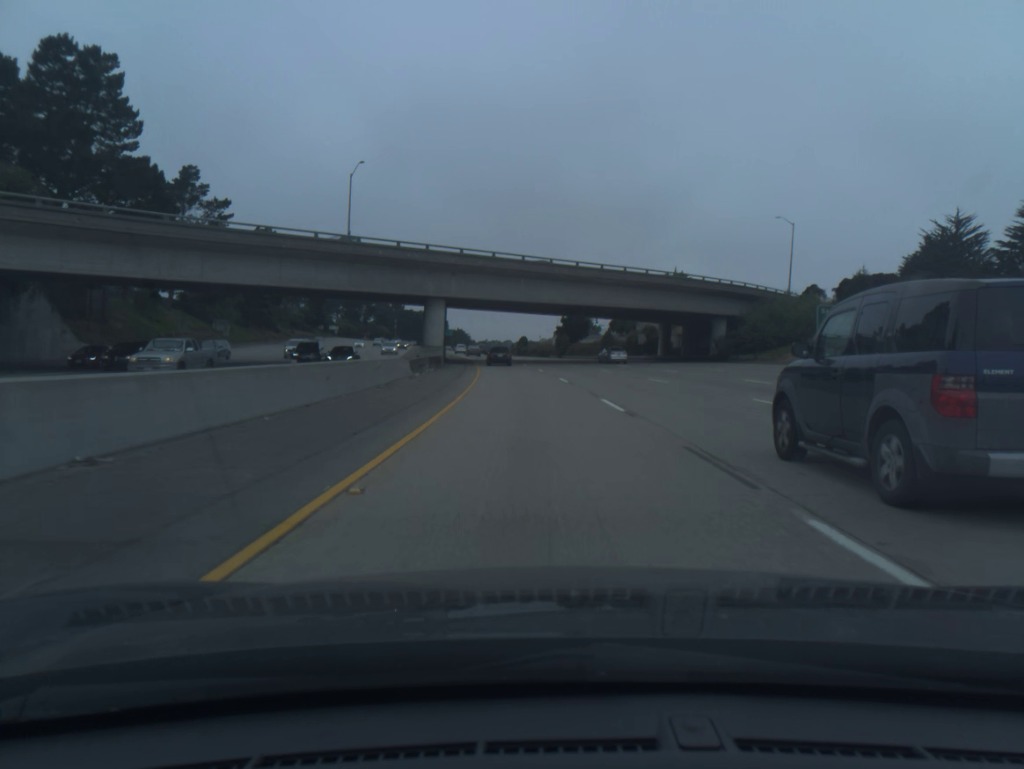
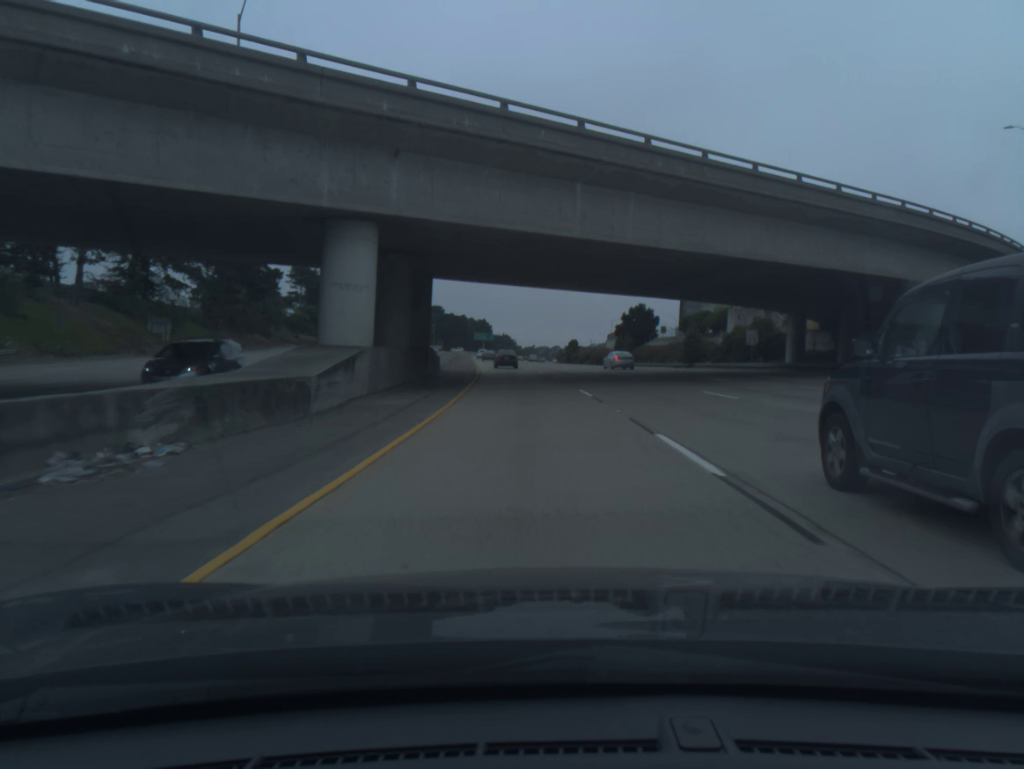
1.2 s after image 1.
(-1.2, +37.0) m; -4°
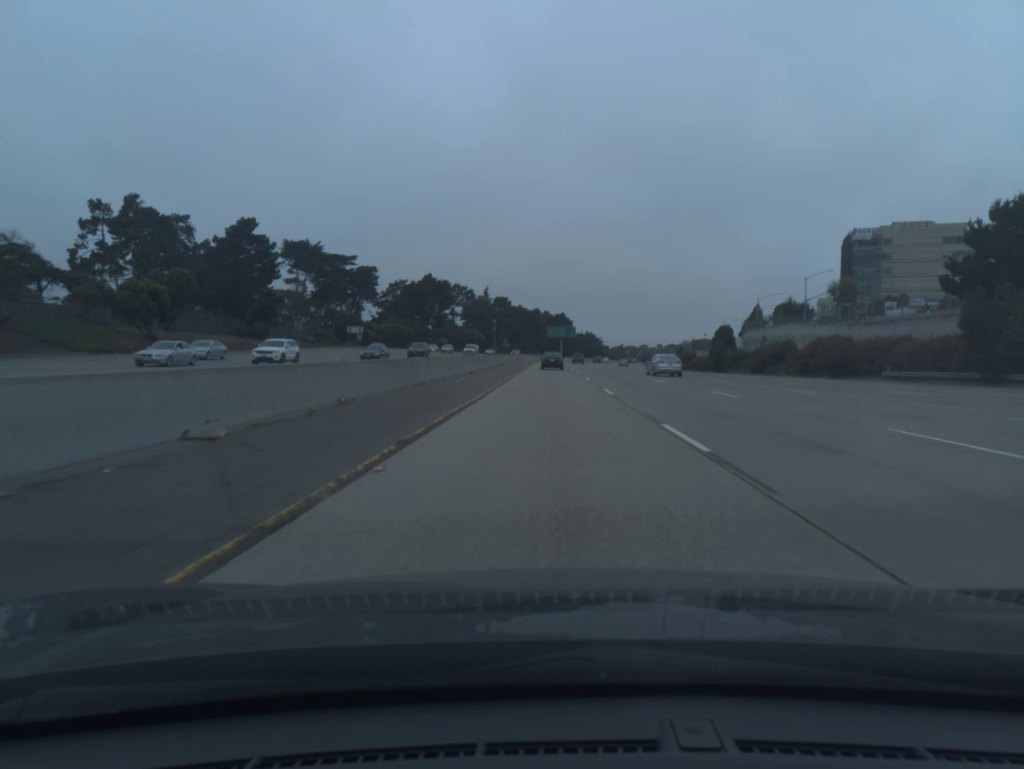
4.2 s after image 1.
(-6.1, +92.8) m; -6°
